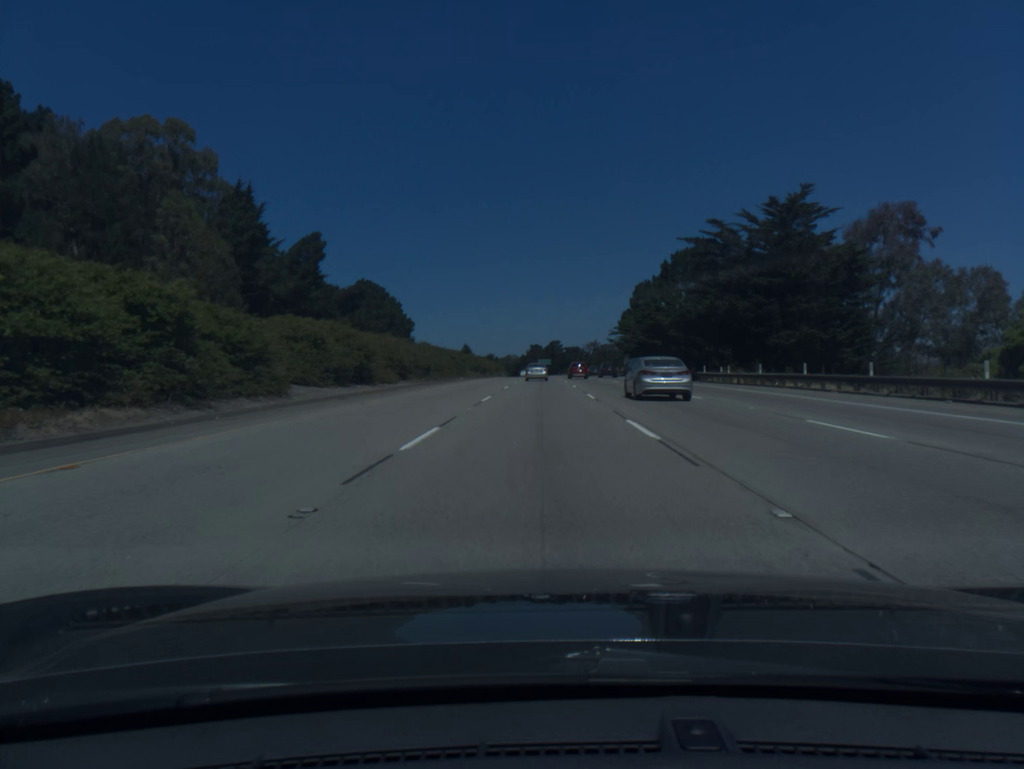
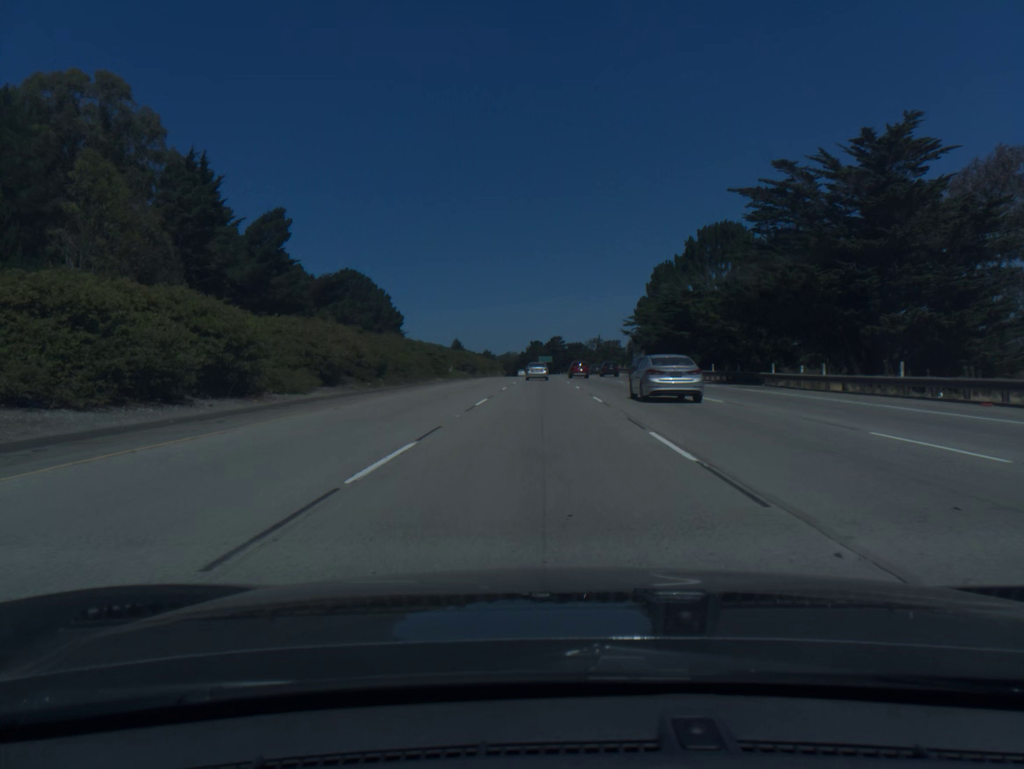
(0.0, +17.6) m; 0°
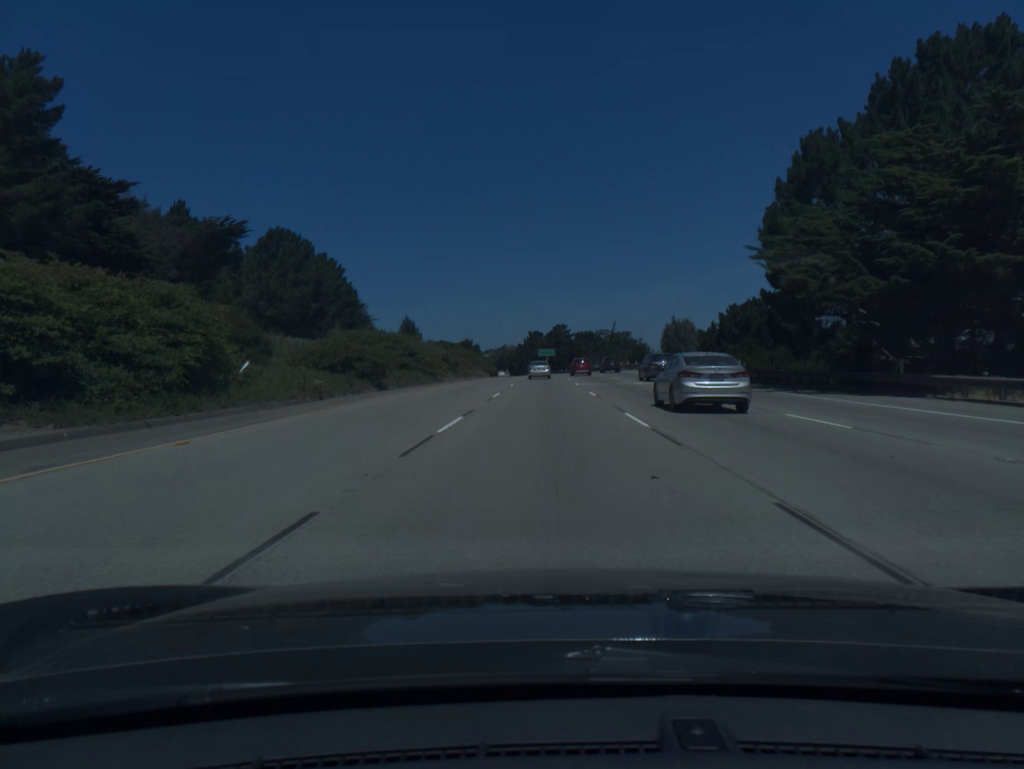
(-0.1, +52.9) m; 0°
